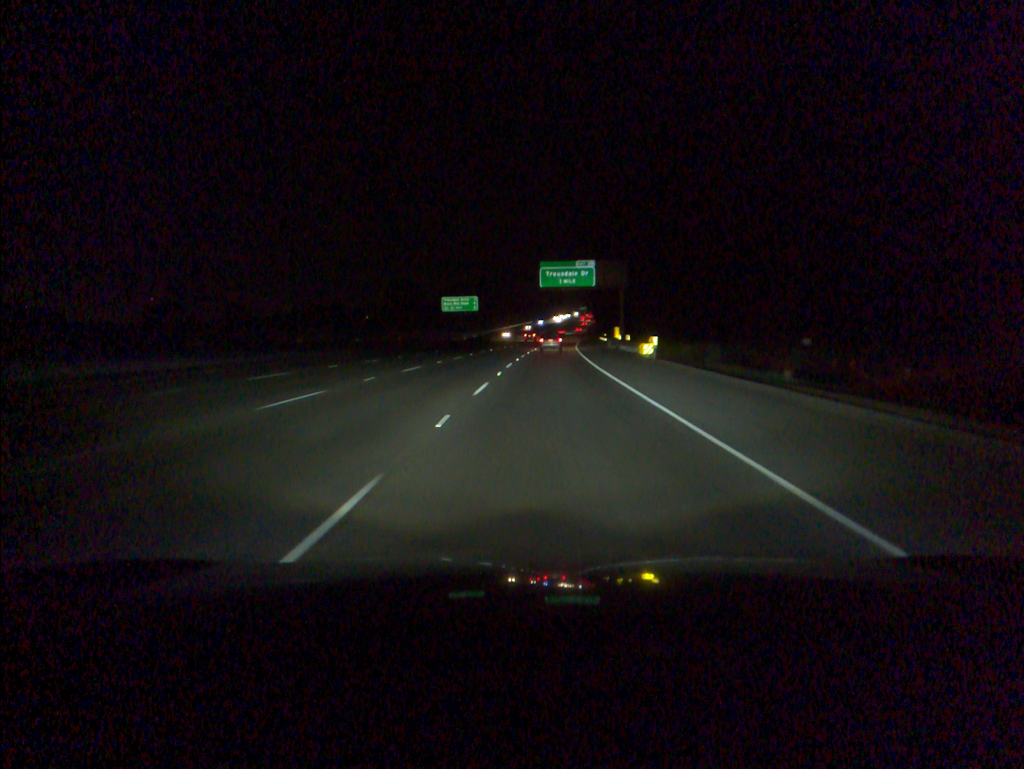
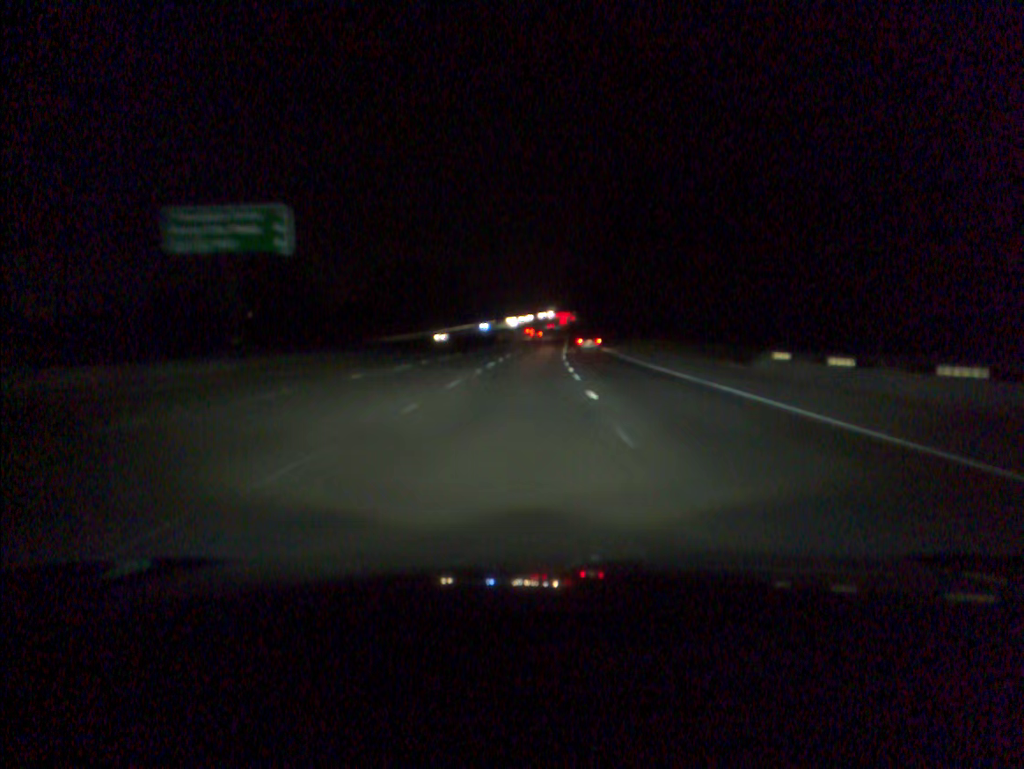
(+1.9, +95.8) m; +3°
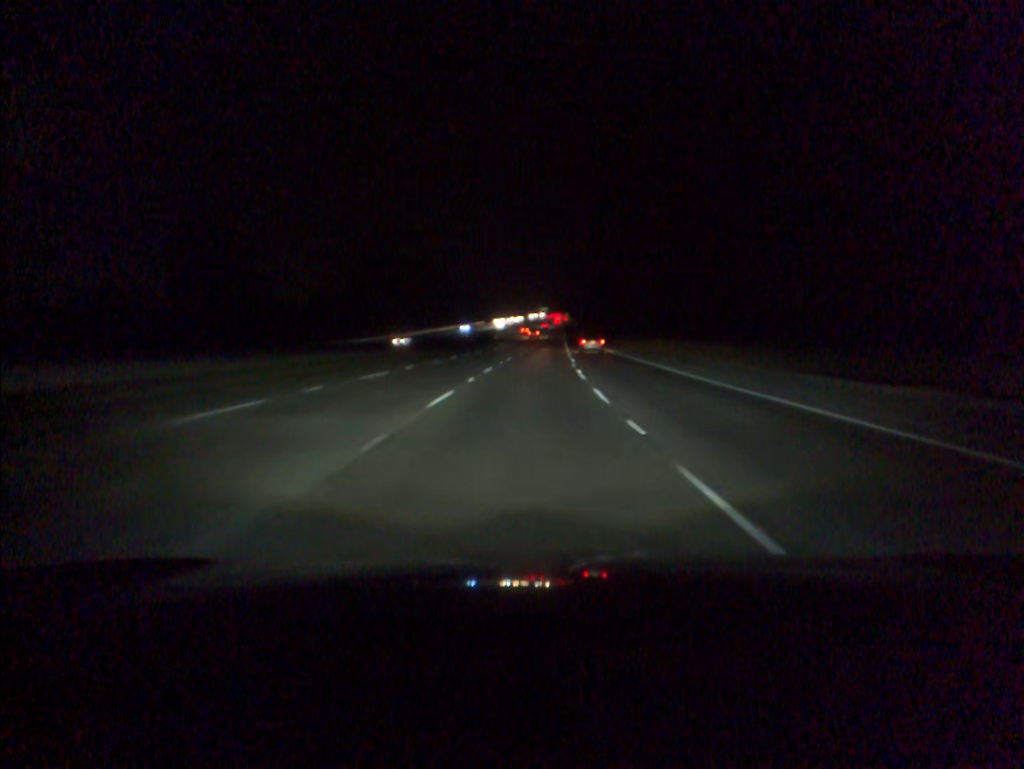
(+0.1, +19.6) m; +1°
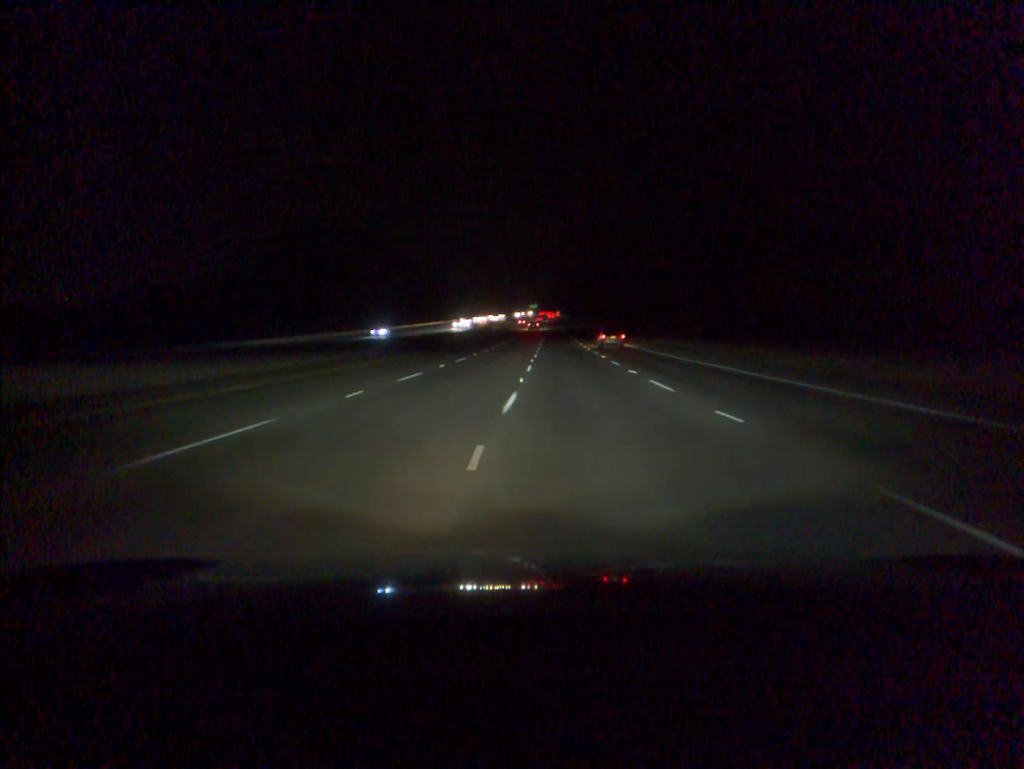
(+0.7, +59.7) m; +1°
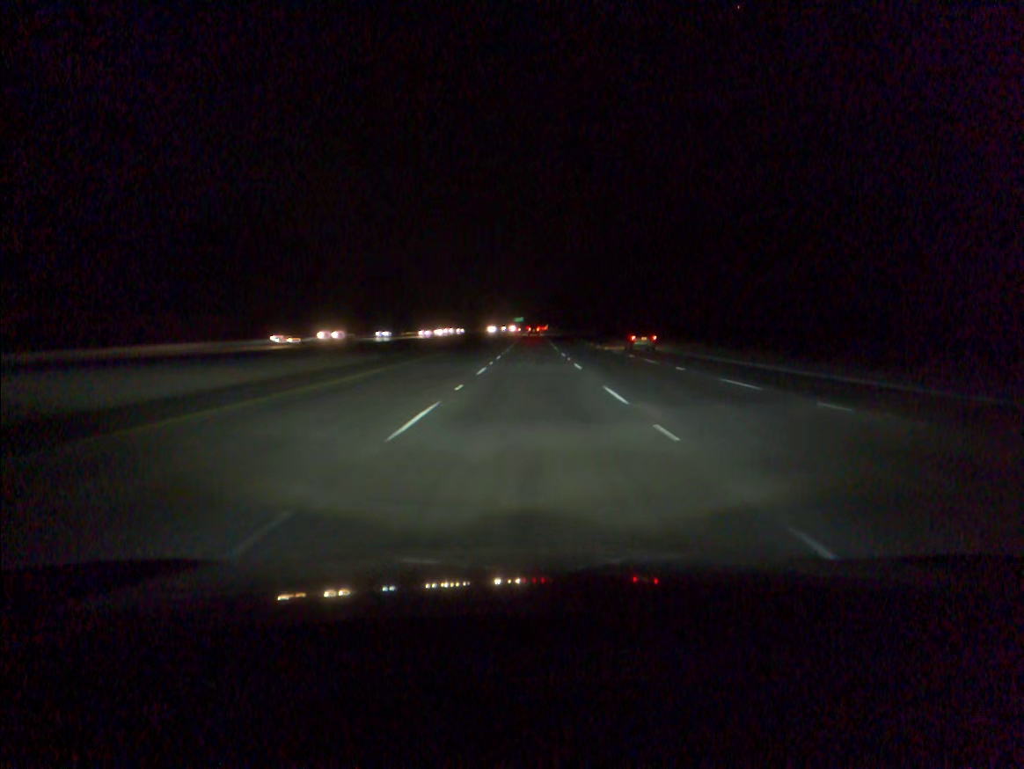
(+0.7, +100.1) m; +1°
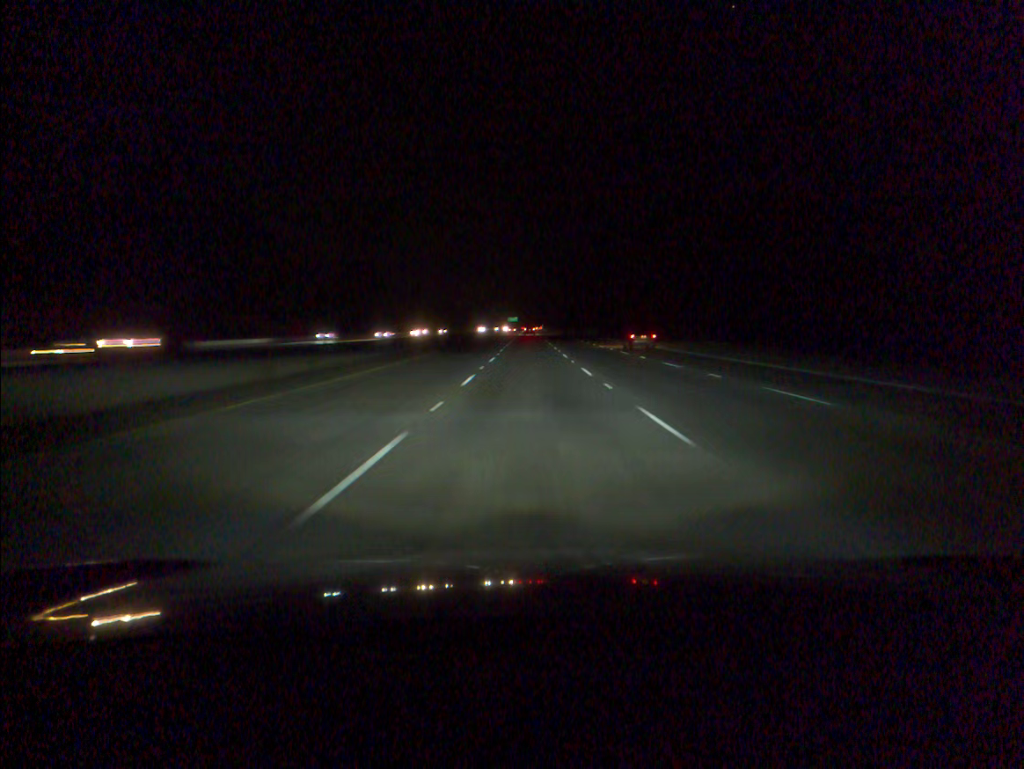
(+0.1, +19.9) m; 0°
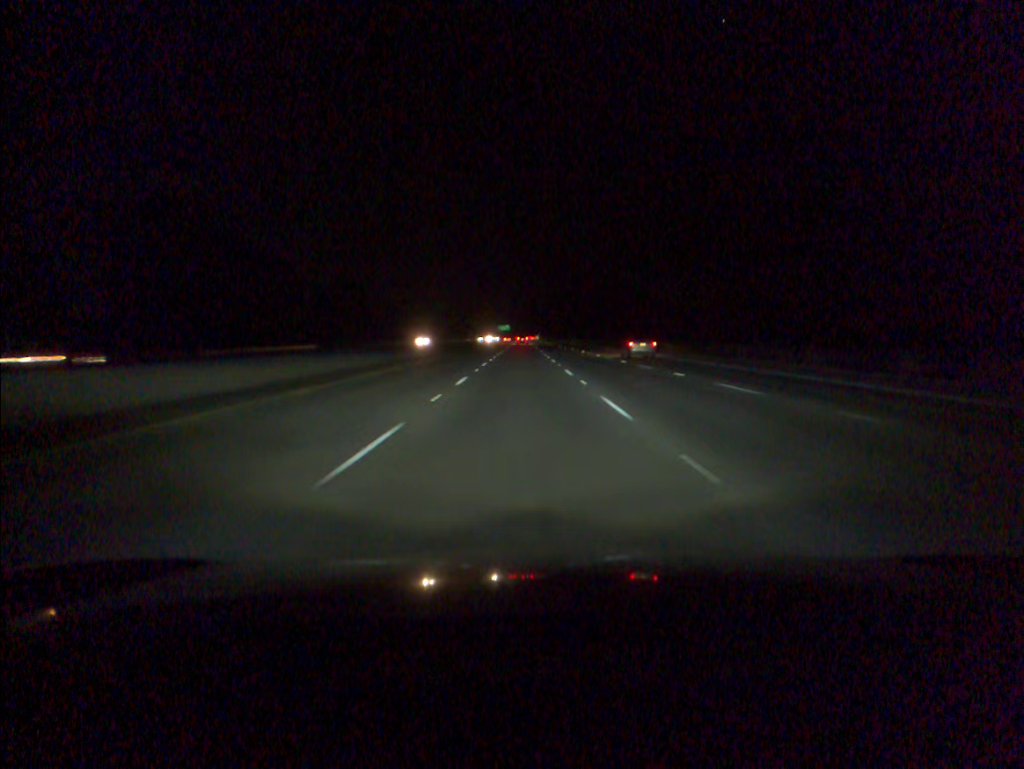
(+0.8, +99.2) m; 0°
